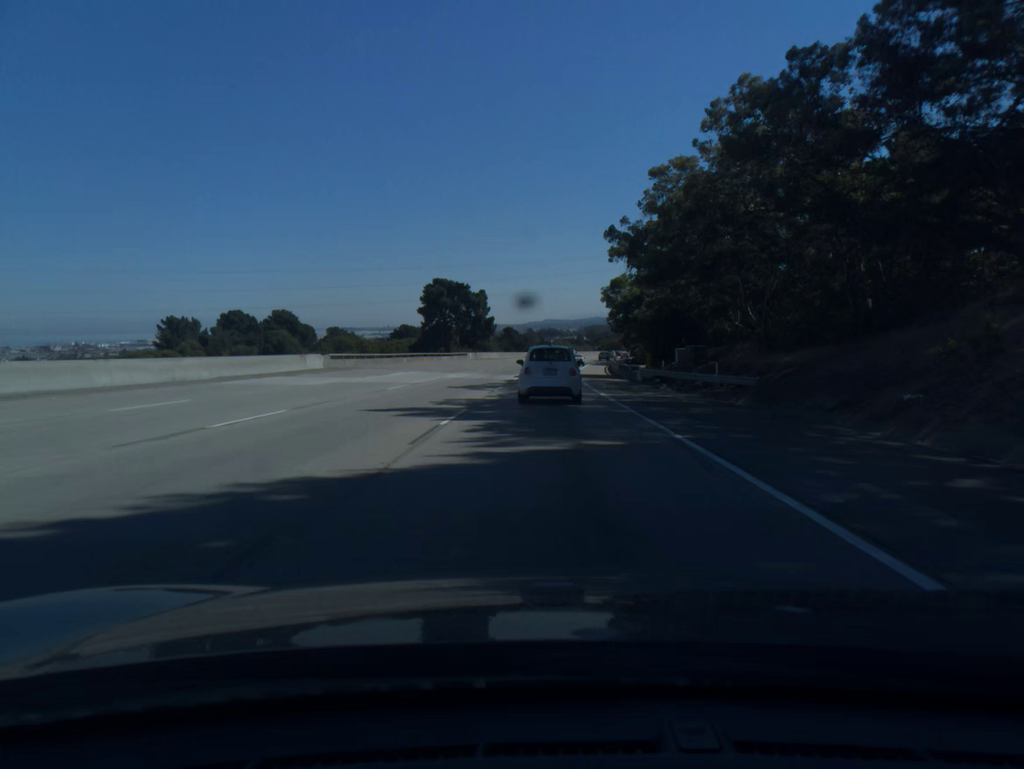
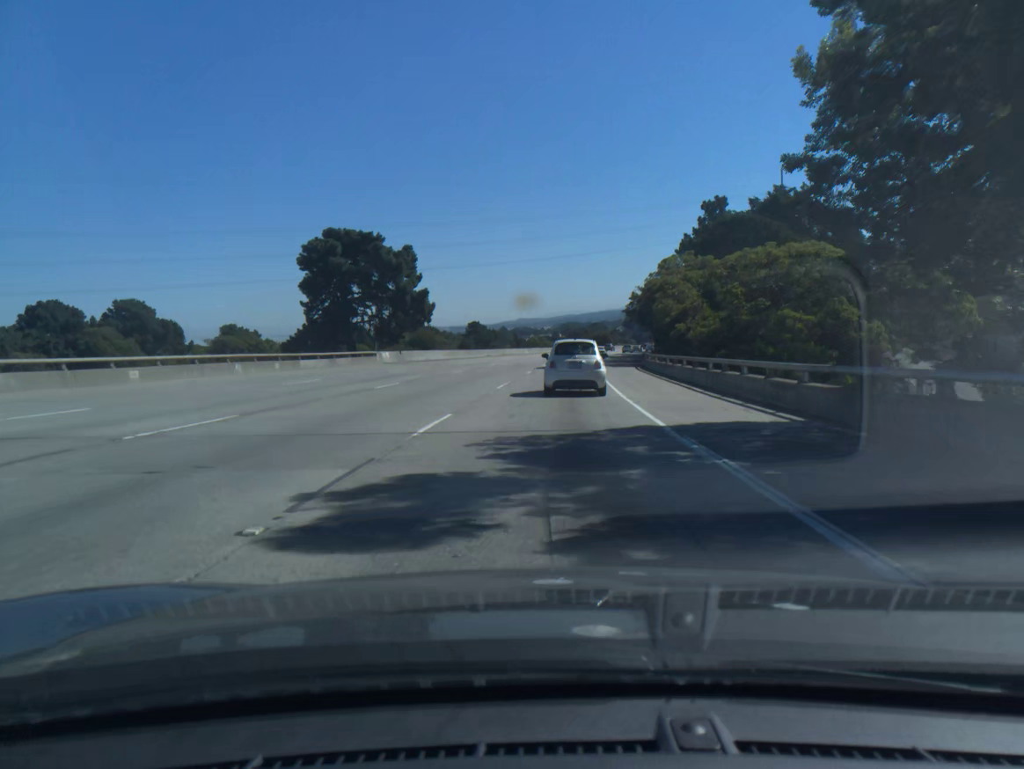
(+0.4, +47.9) m; +2°
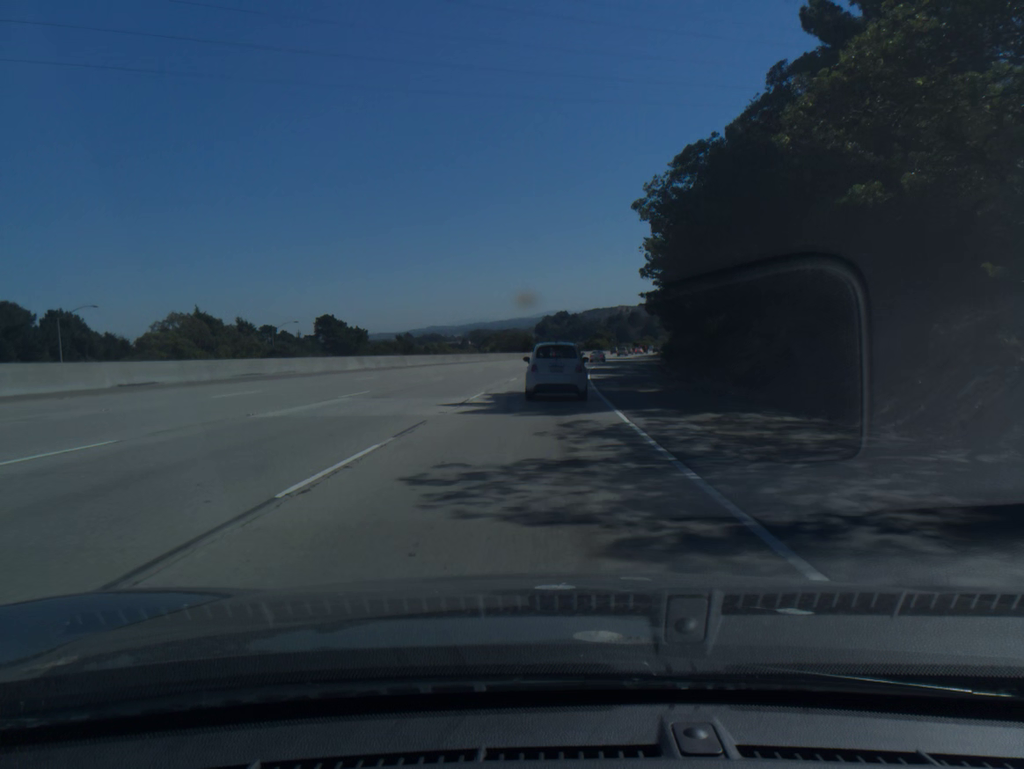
(+4.4, +80.8) m; +6°
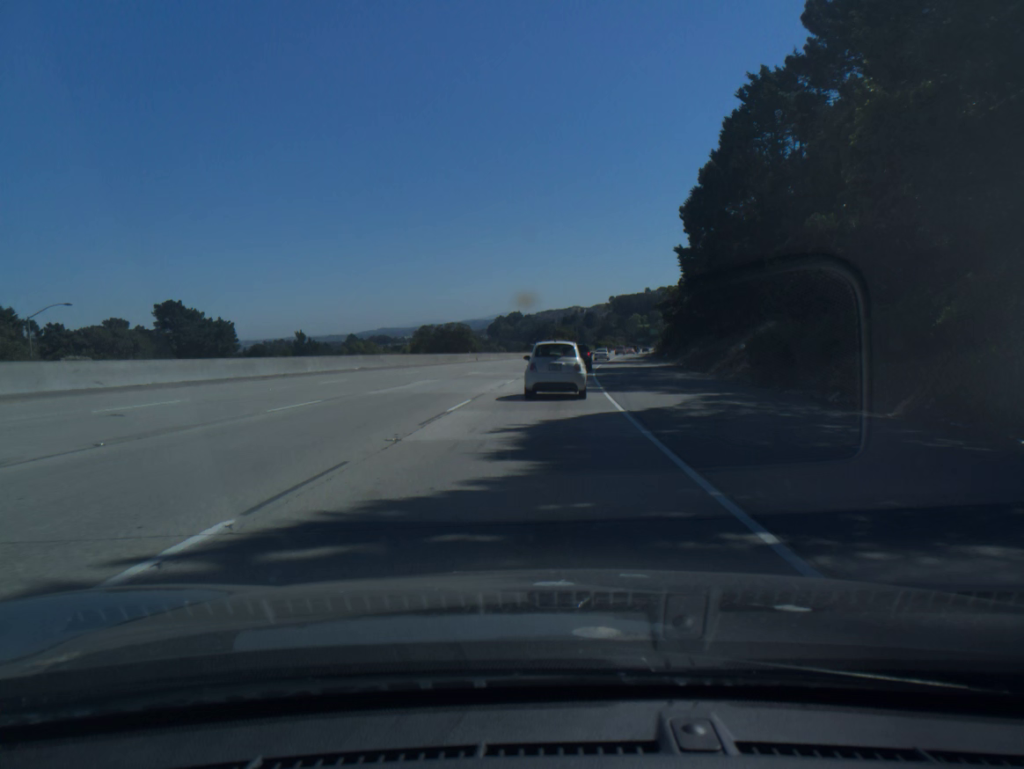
(+1.4, +48.7) m; +3°
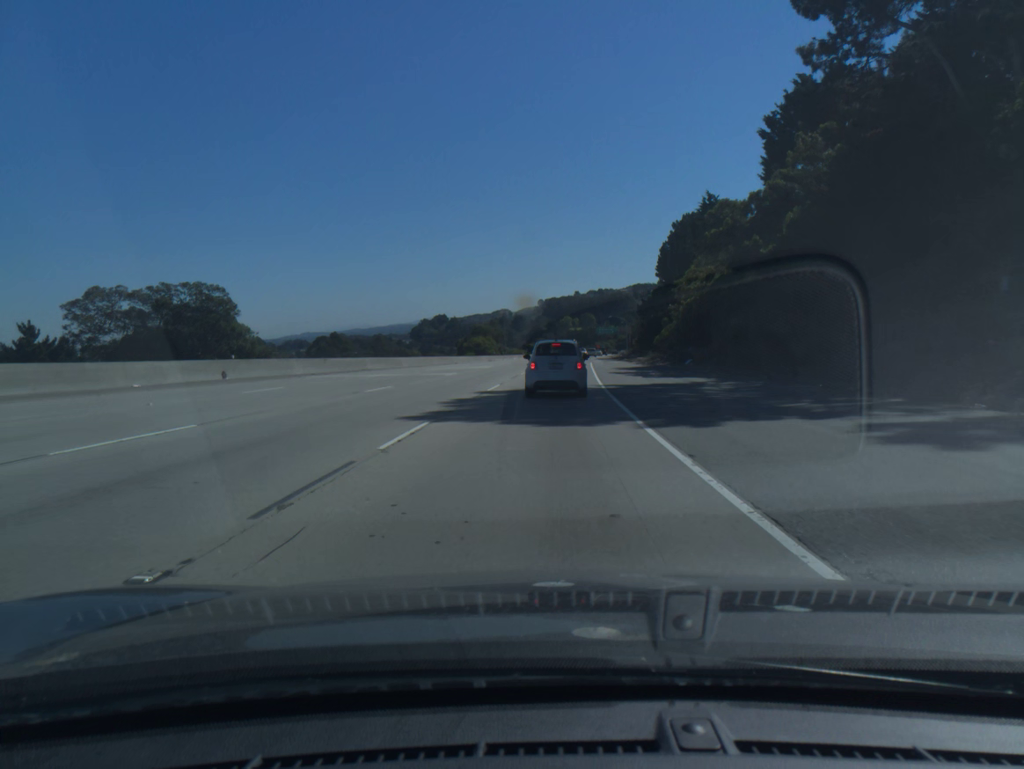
(+3.0, +65.1) m; +5°
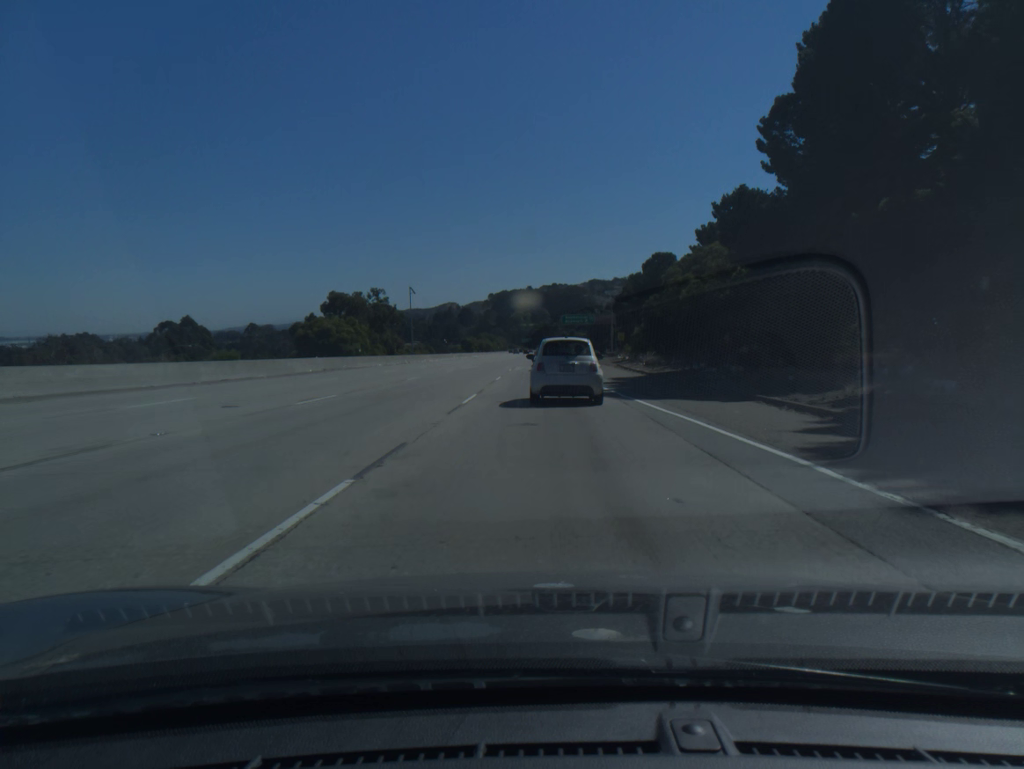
(+3.0, +79.1) m; +4°
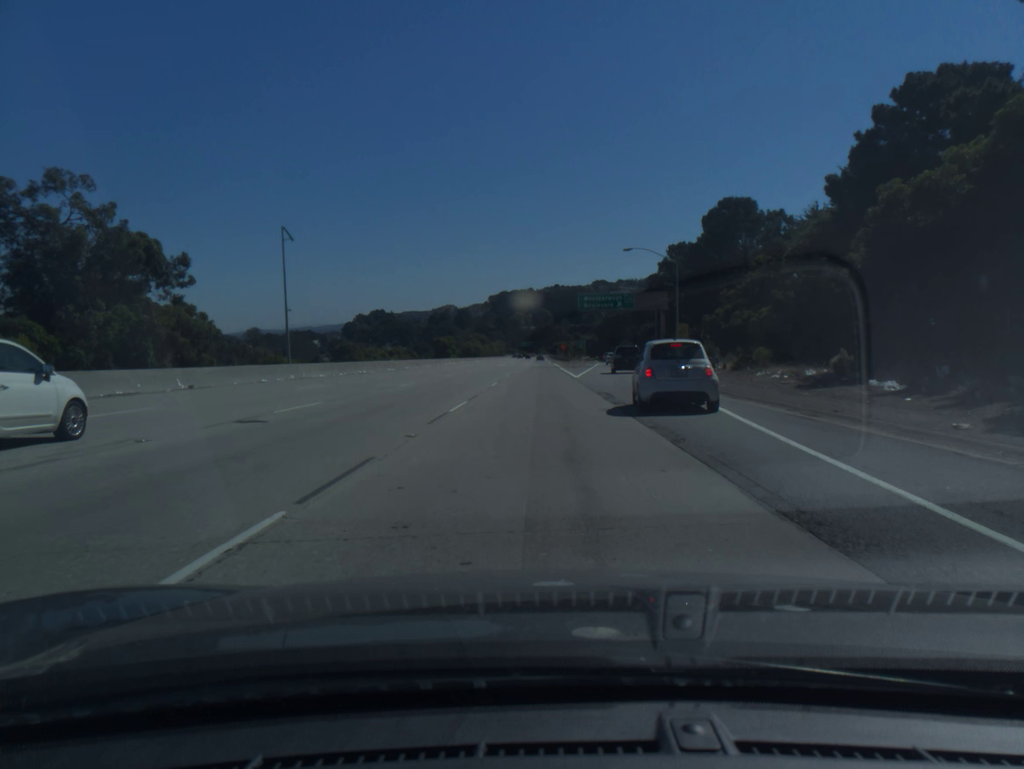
(-0.2, +59.8) m; 0°
